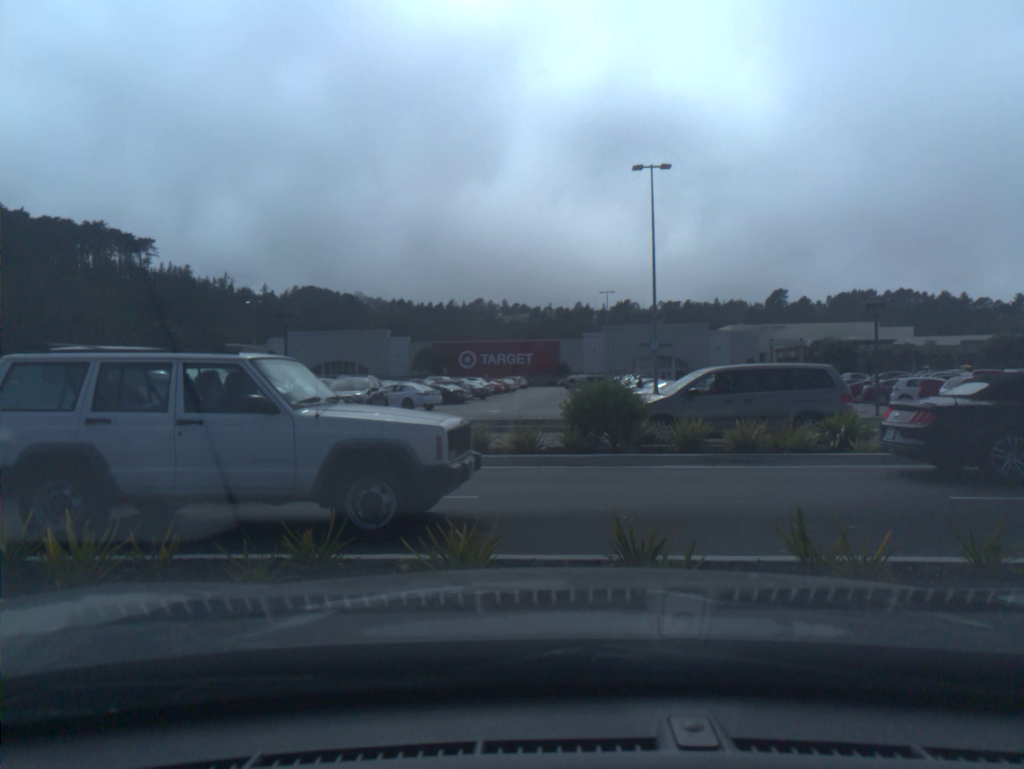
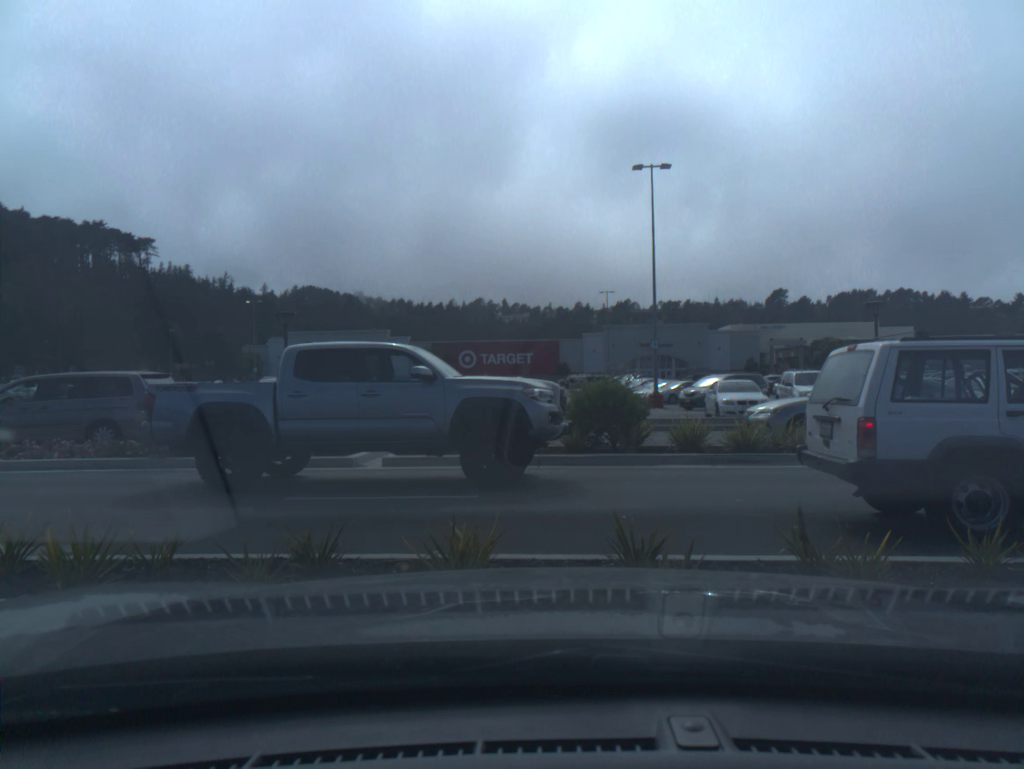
(0.0, 0.0) m; 0°
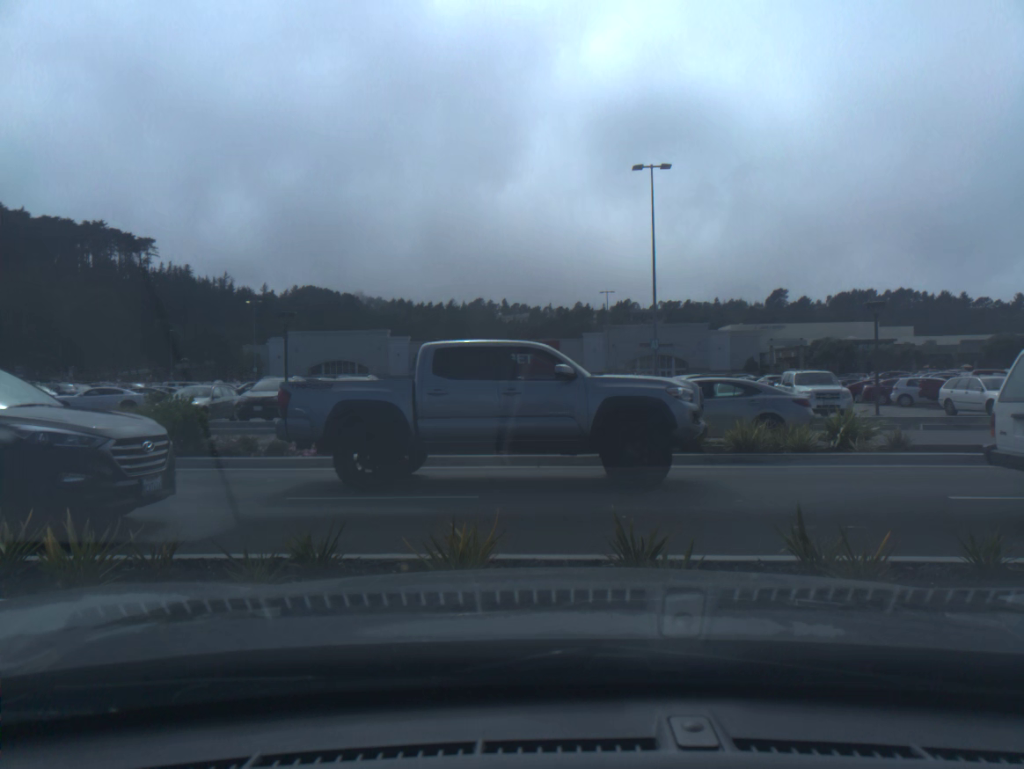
(0.0, 0.0) m; 0°
